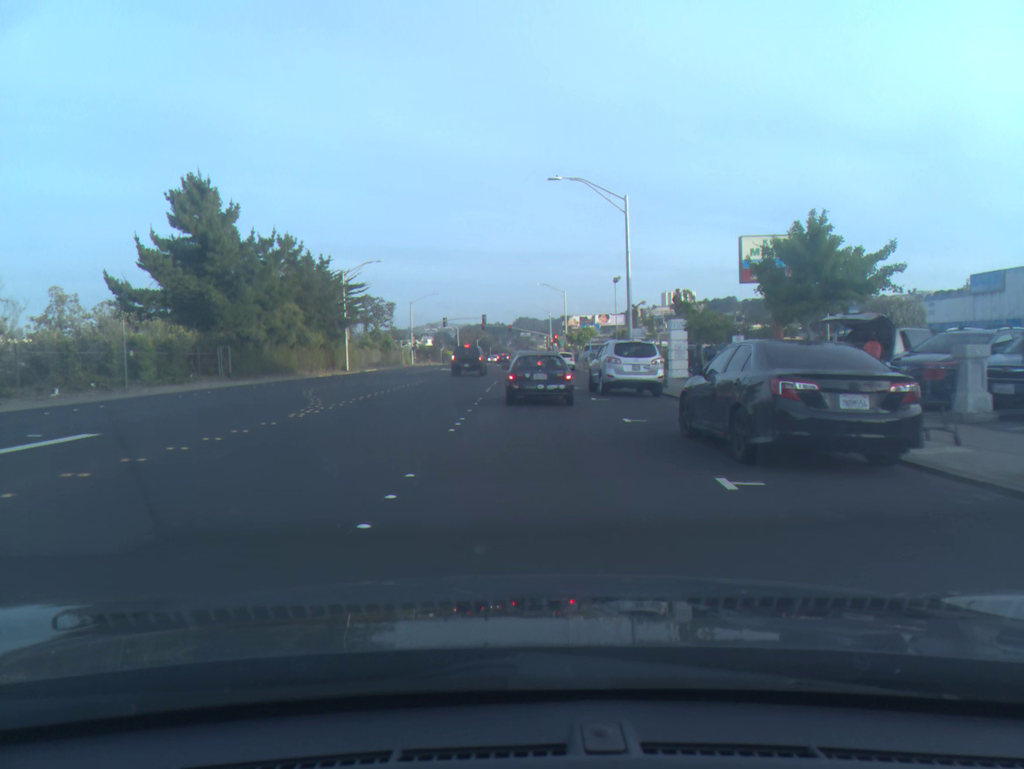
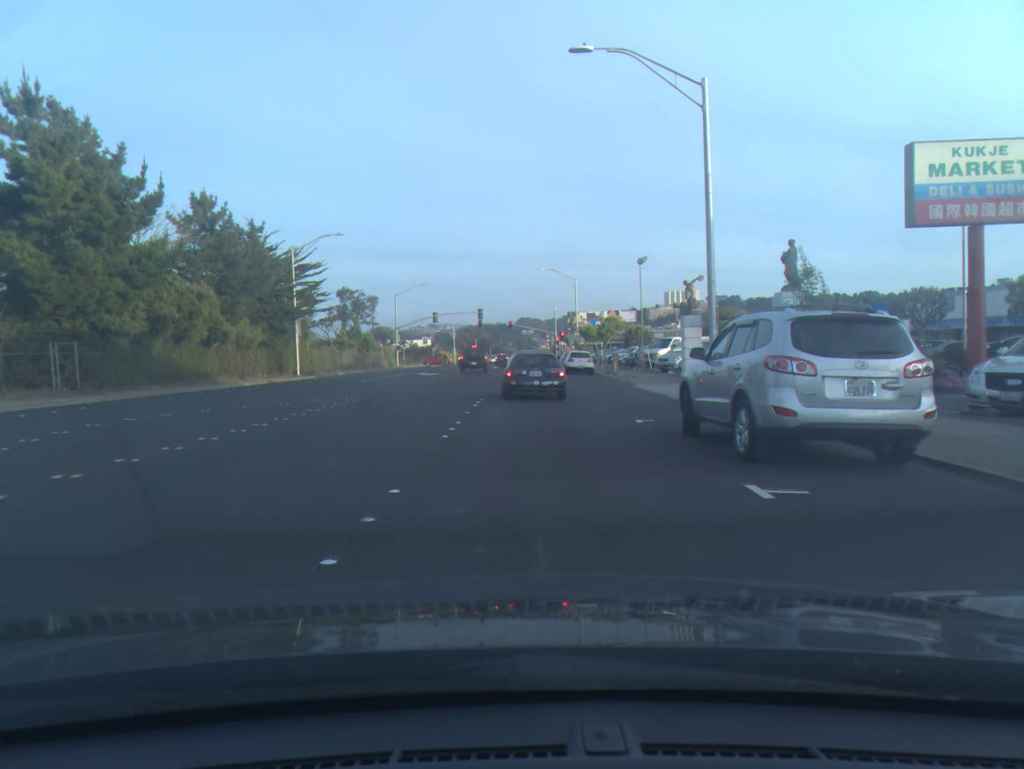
(+0.1, +15.3) m; 0°
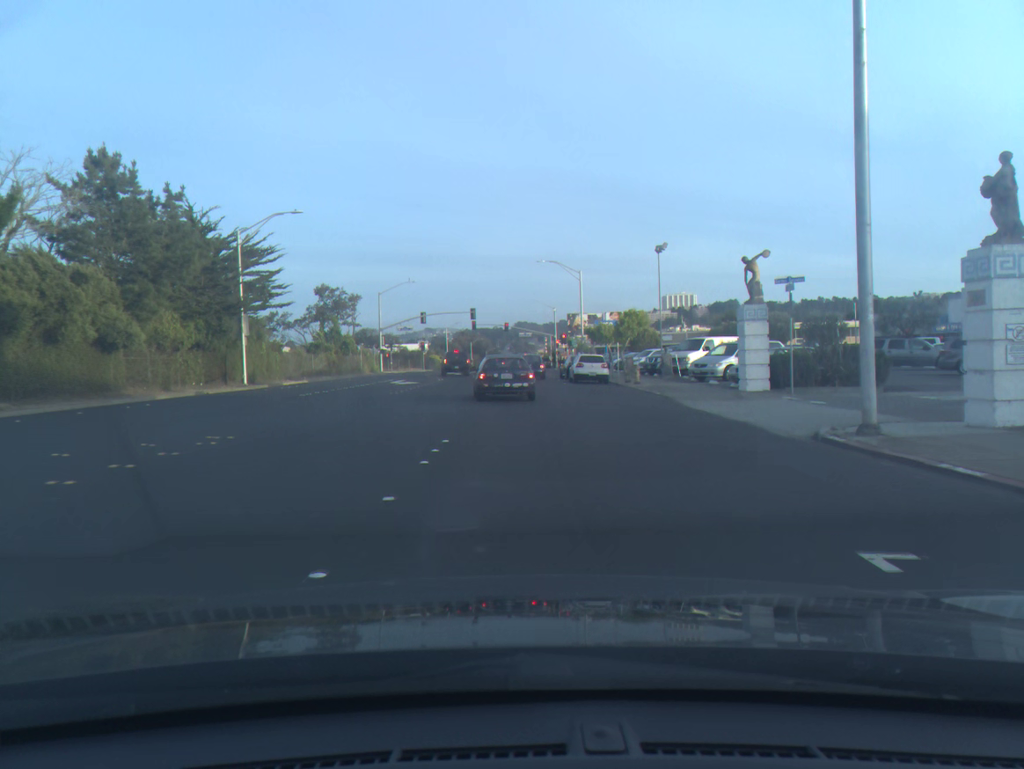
(0.0, +9.5) m; 0°
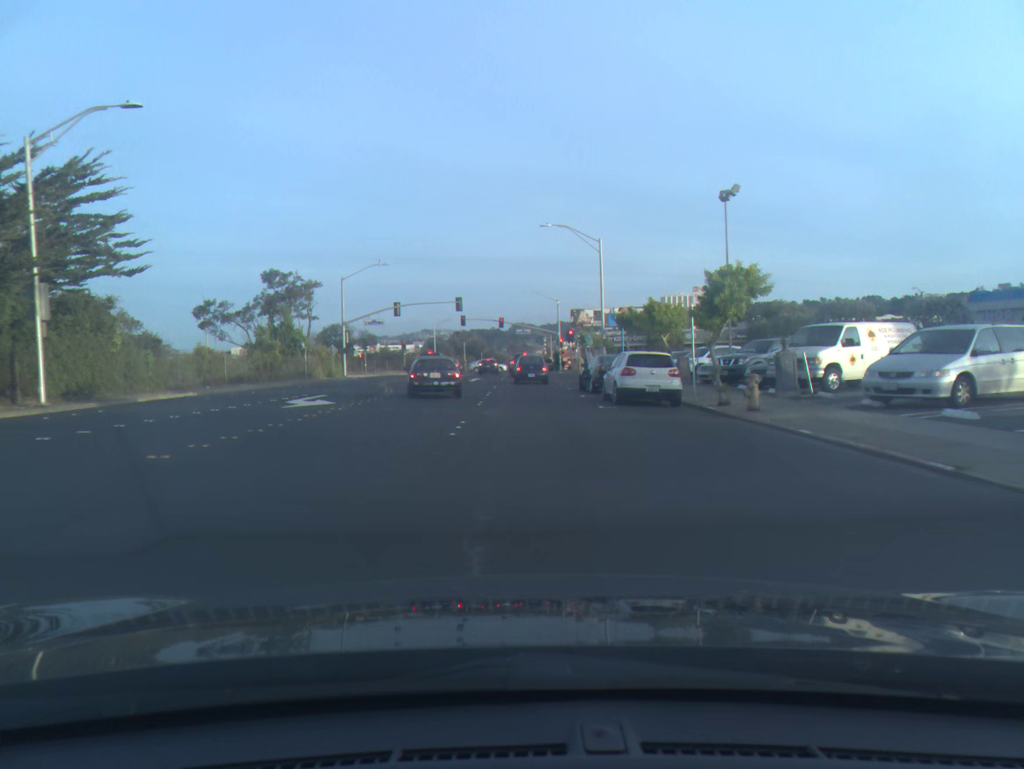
(0.0, +17.9) m; 0°
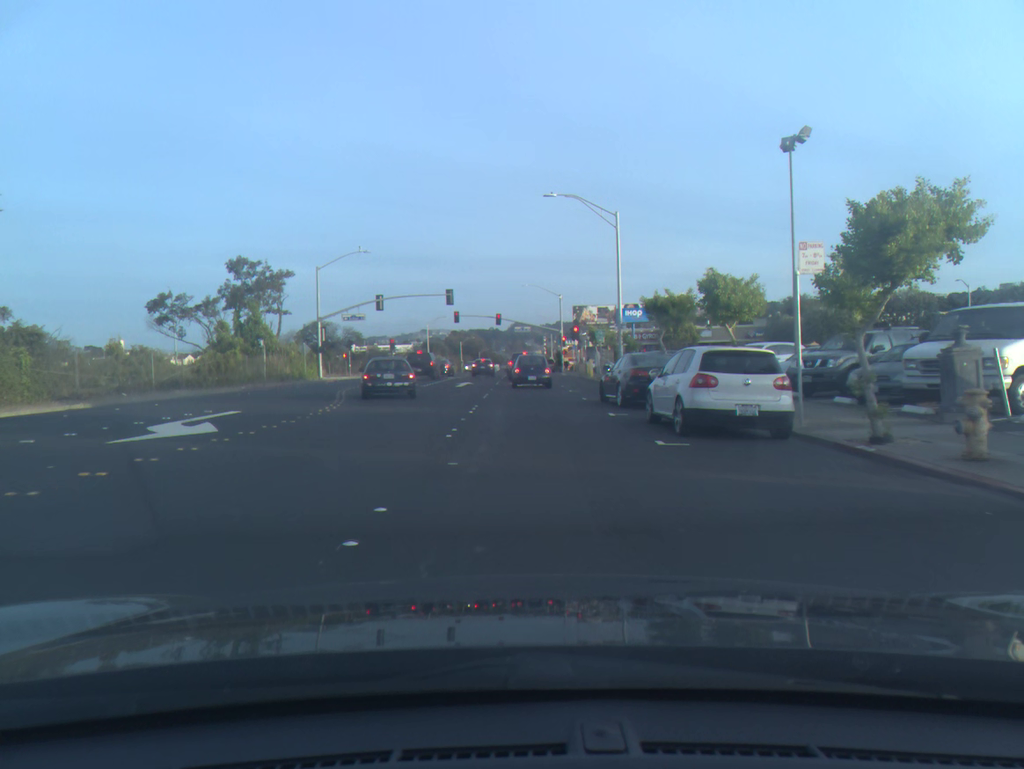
(0.0, +8.6) m; 0°
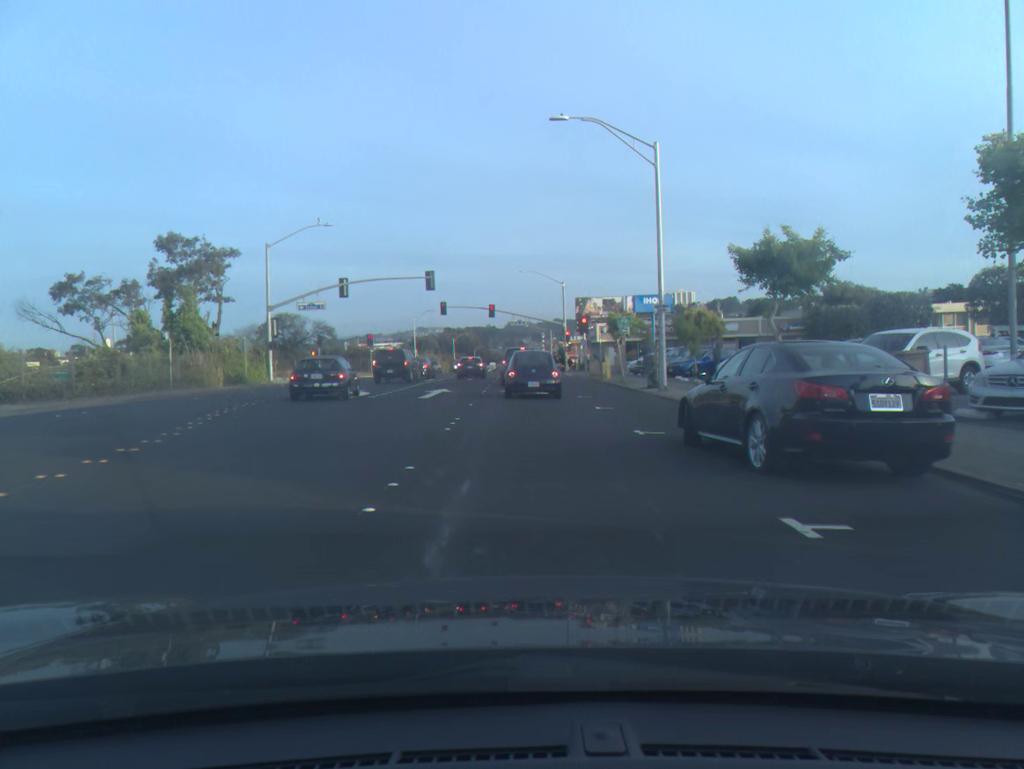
(0.0, +11.9) m; 0°
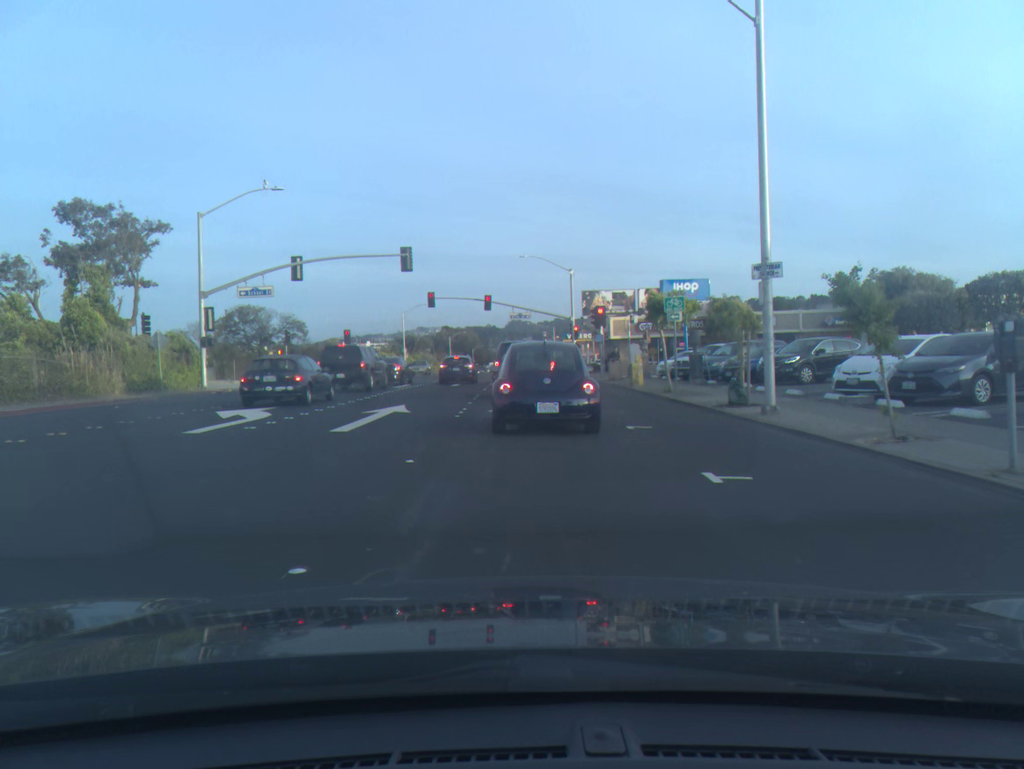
(+0.1, +11.5) m; +1°
